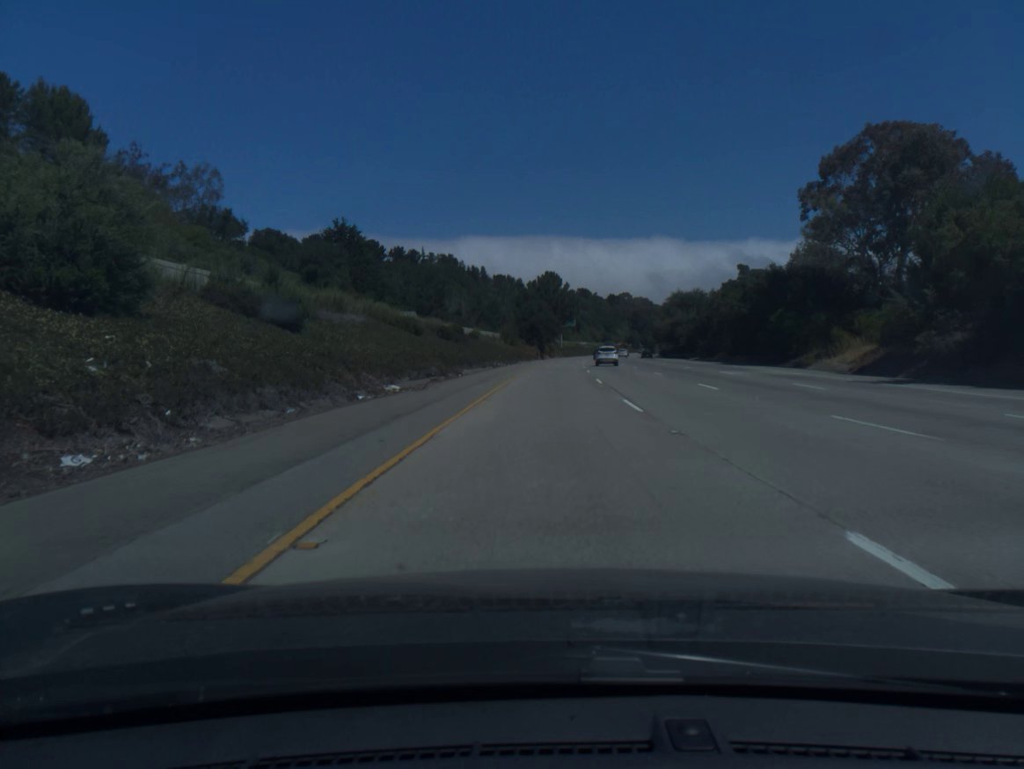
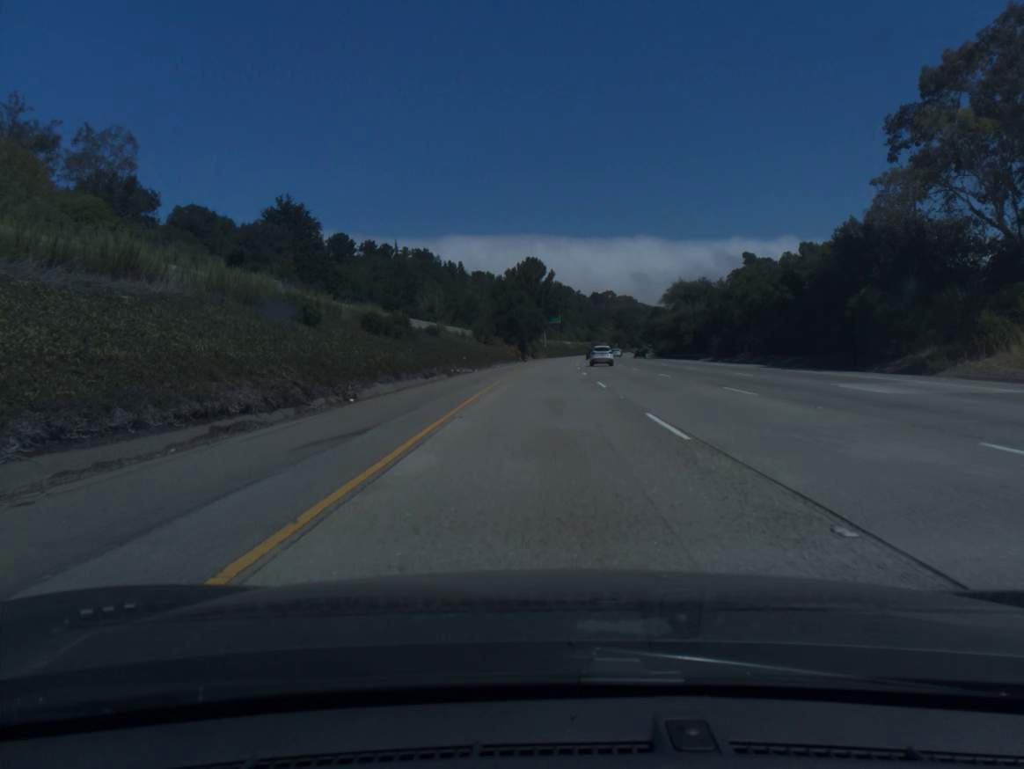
(+0.2, +20.0) m; +1°
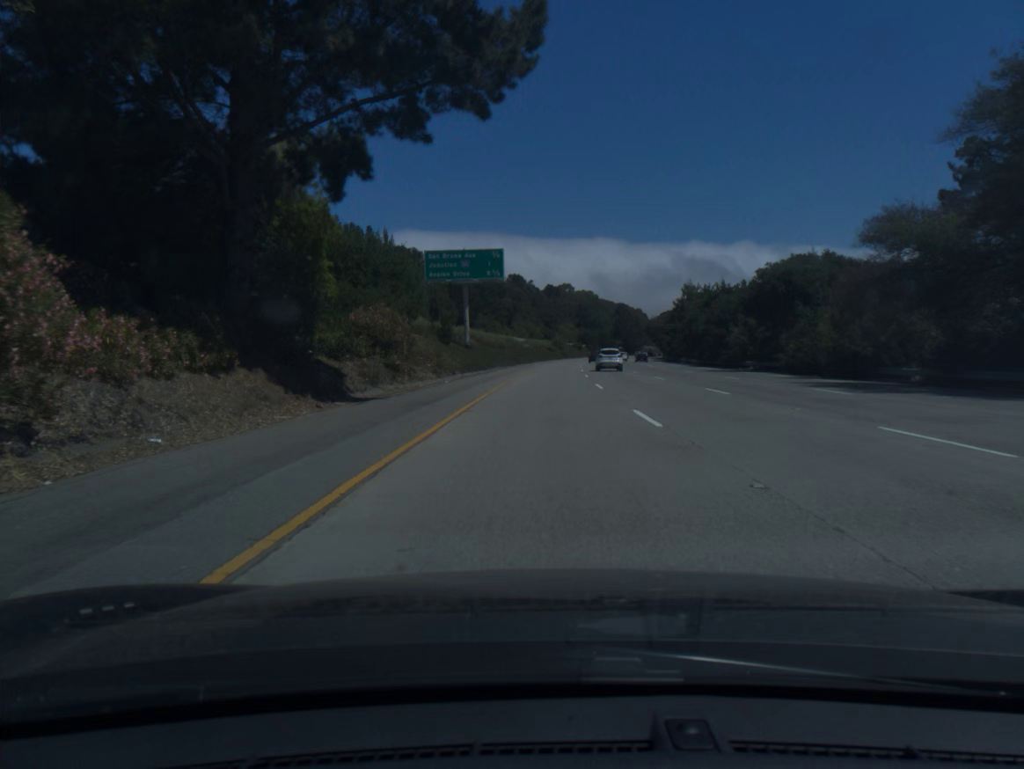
(+3.2, +100.3) m; +4°
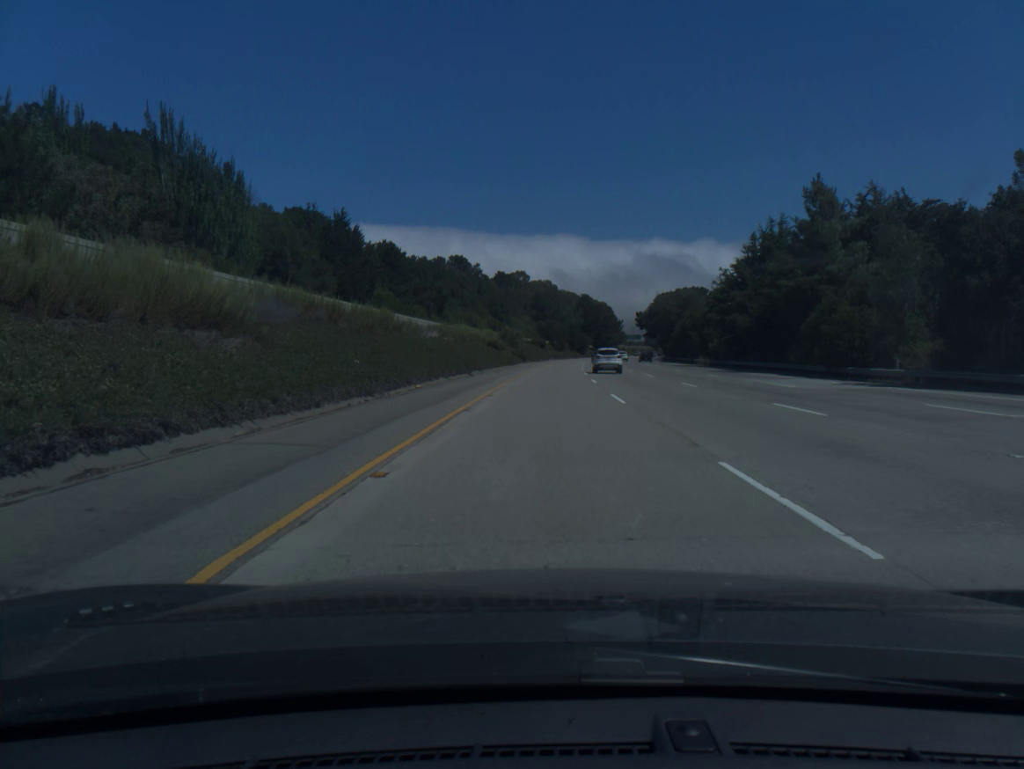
(+2.4, +81.3) m; +3°
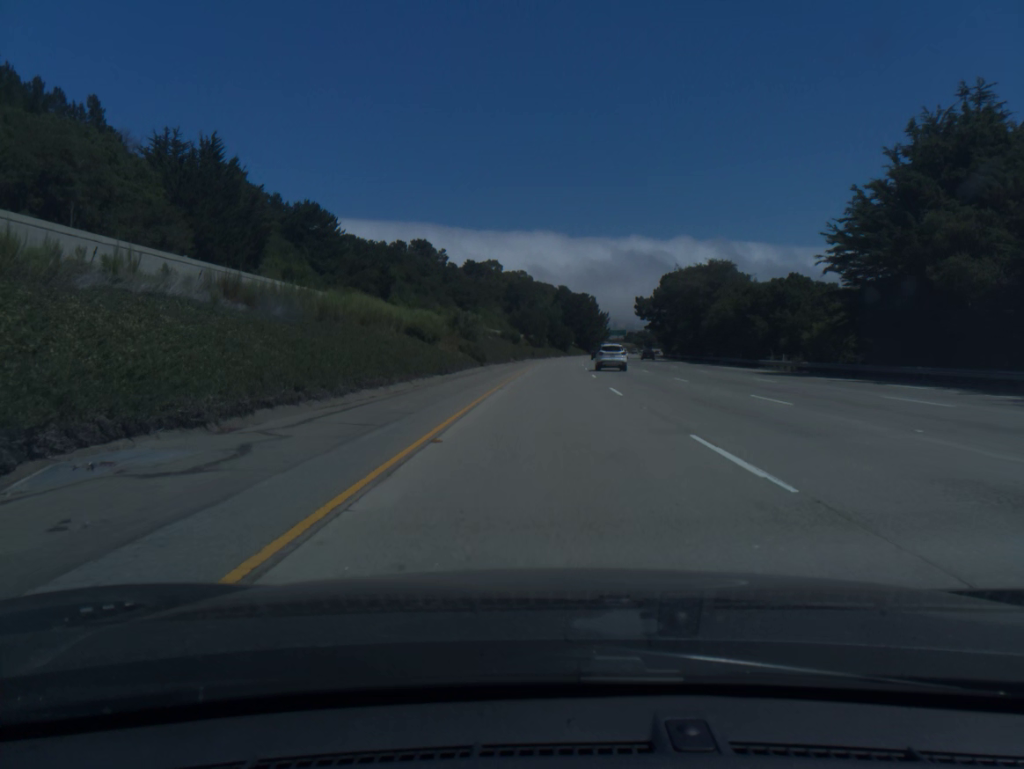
(+0.6, +41.1) m; +2°
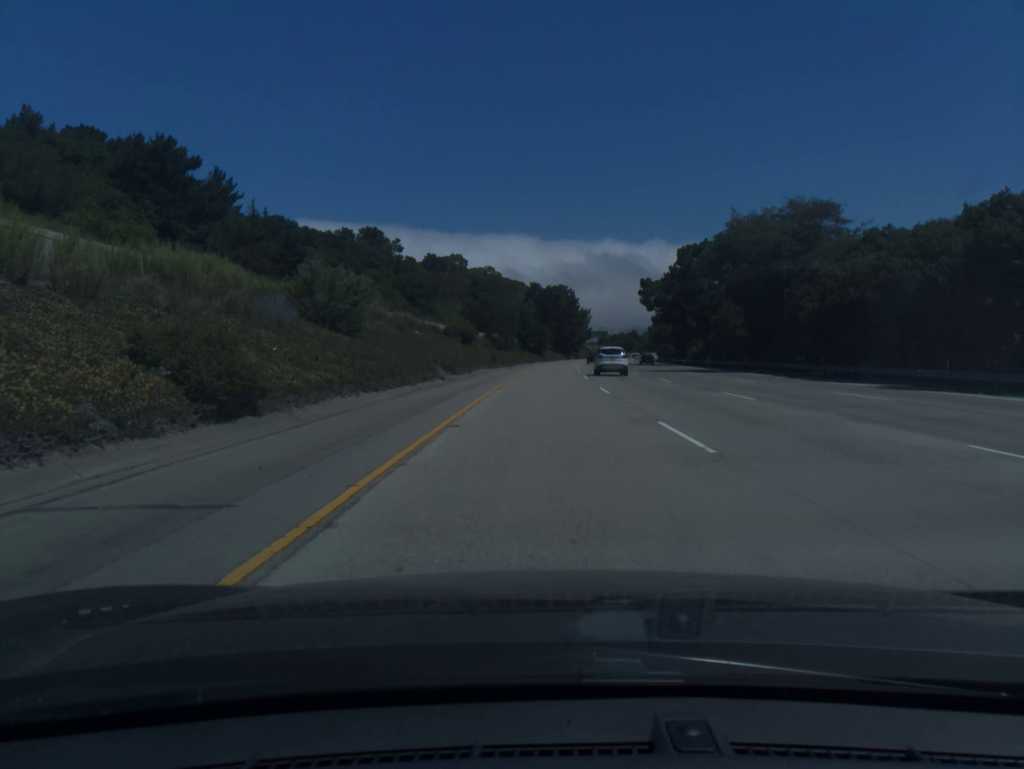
(+0.8, +41.3) m; +2°
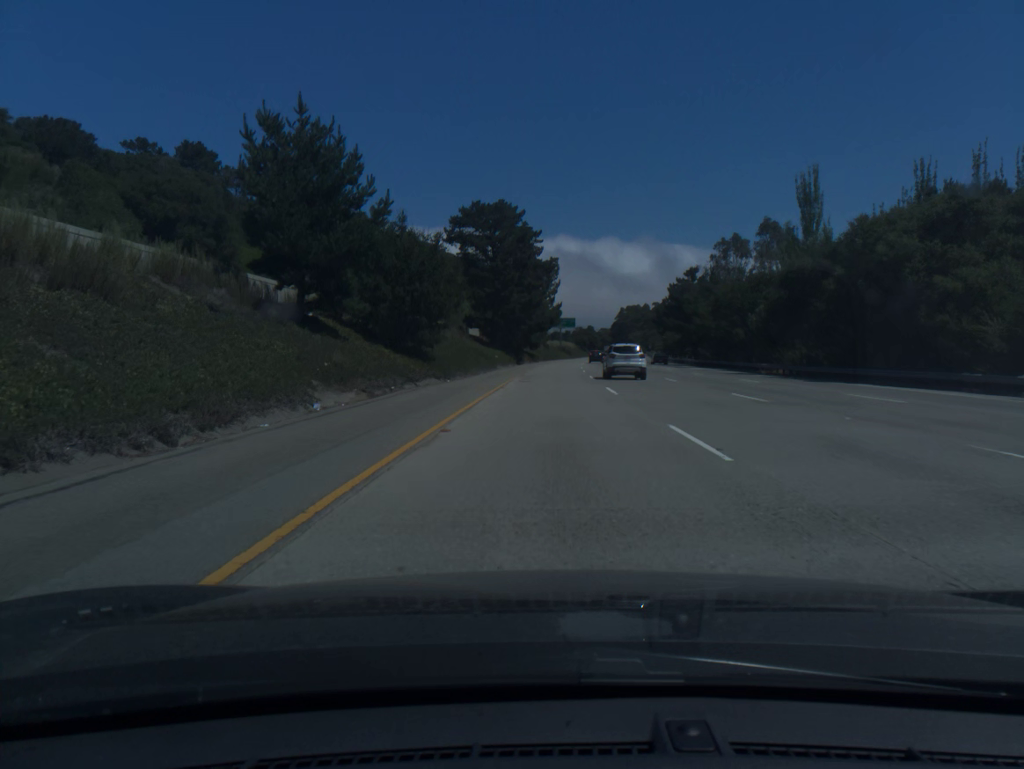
(+3.5, +103.4) m; +4°
